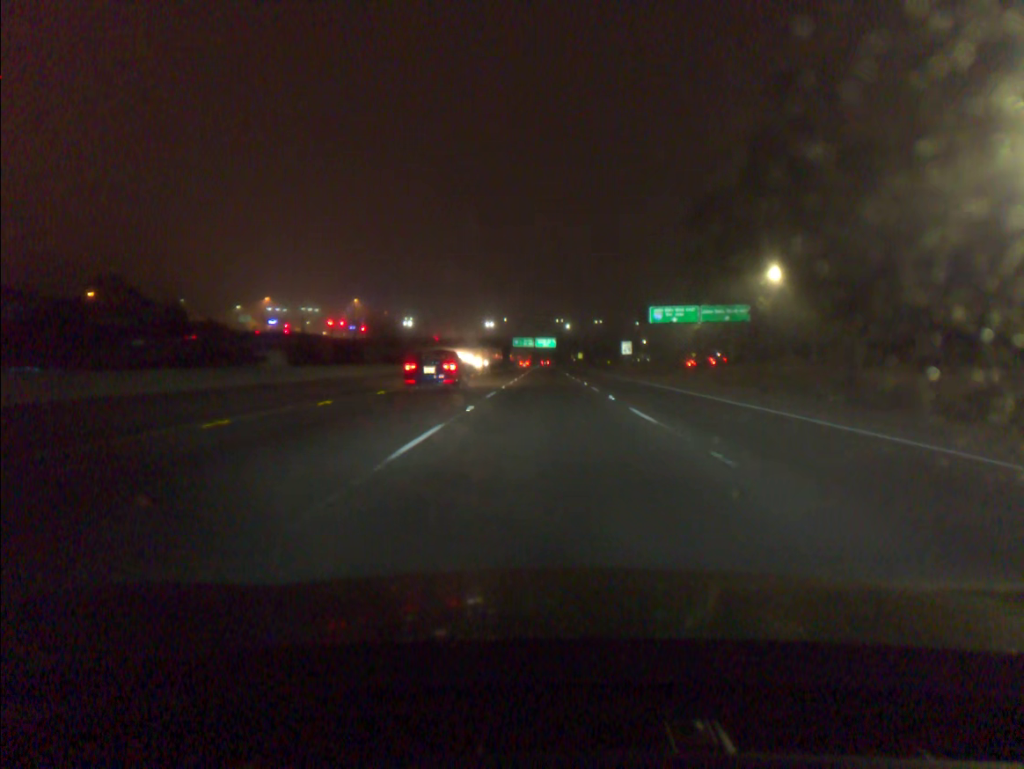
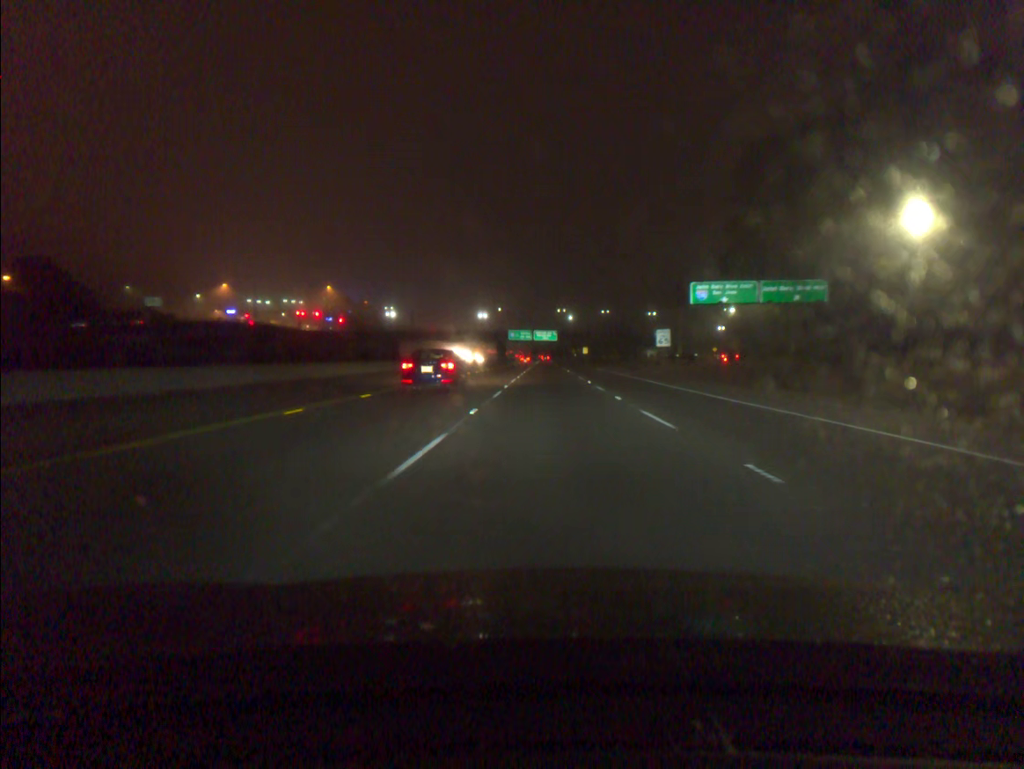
(0.0, +30.3) m; 0°
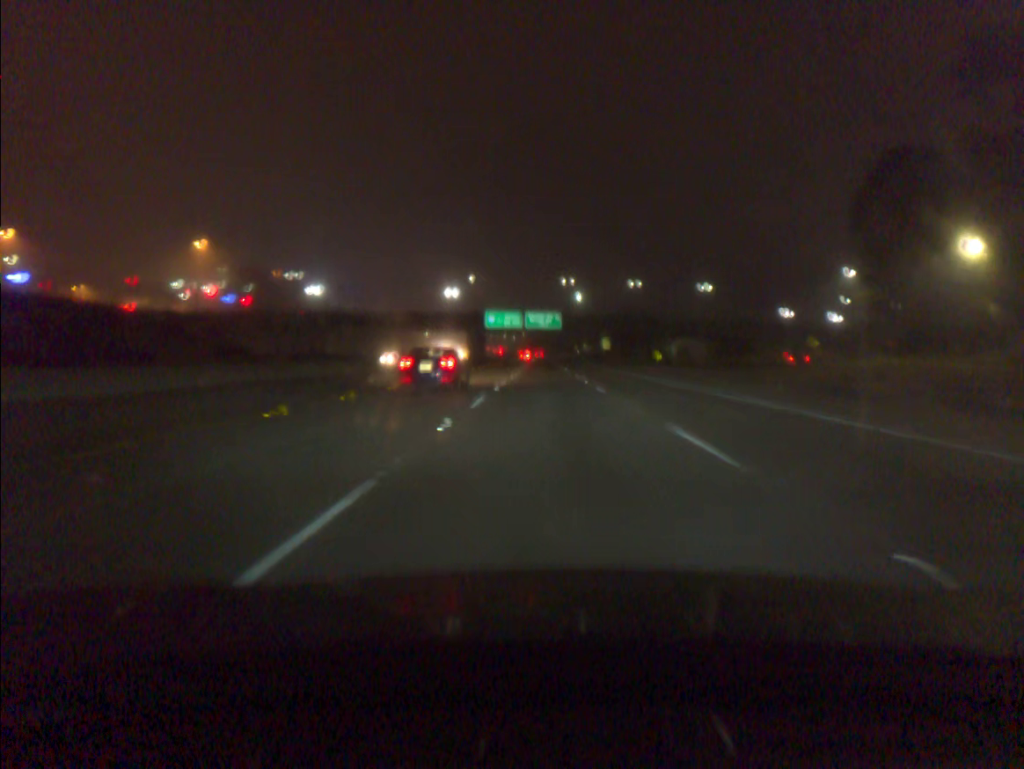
(+0.4, +78.7) m; 0°
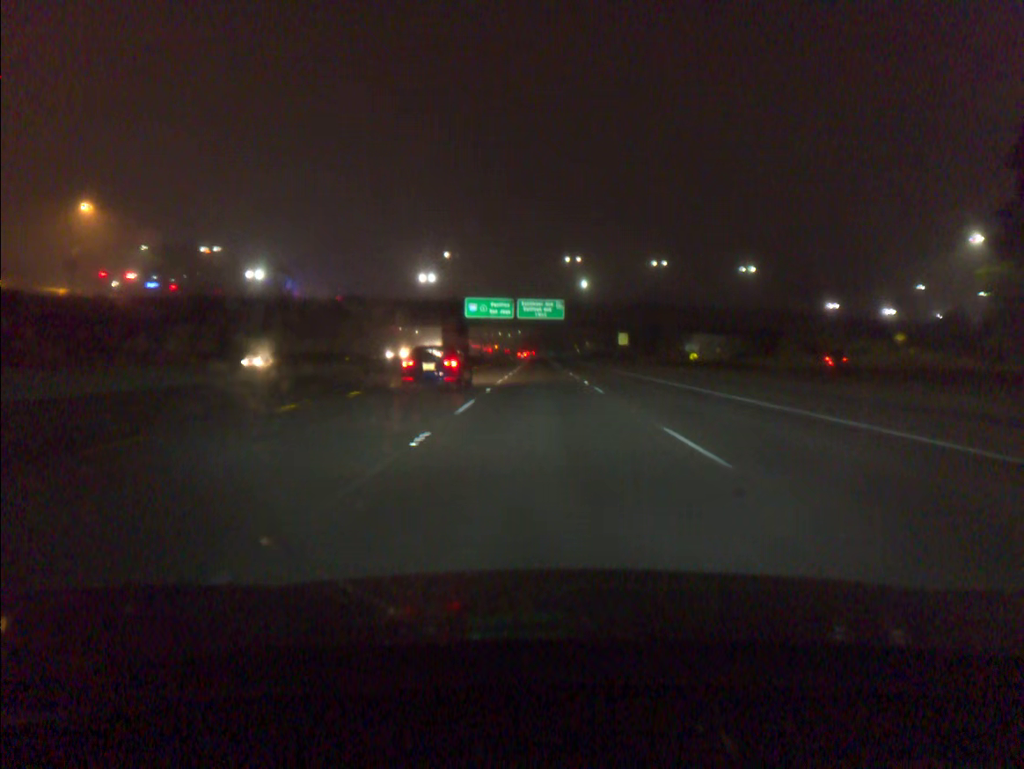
(+0.1, +32.3) m; 0°
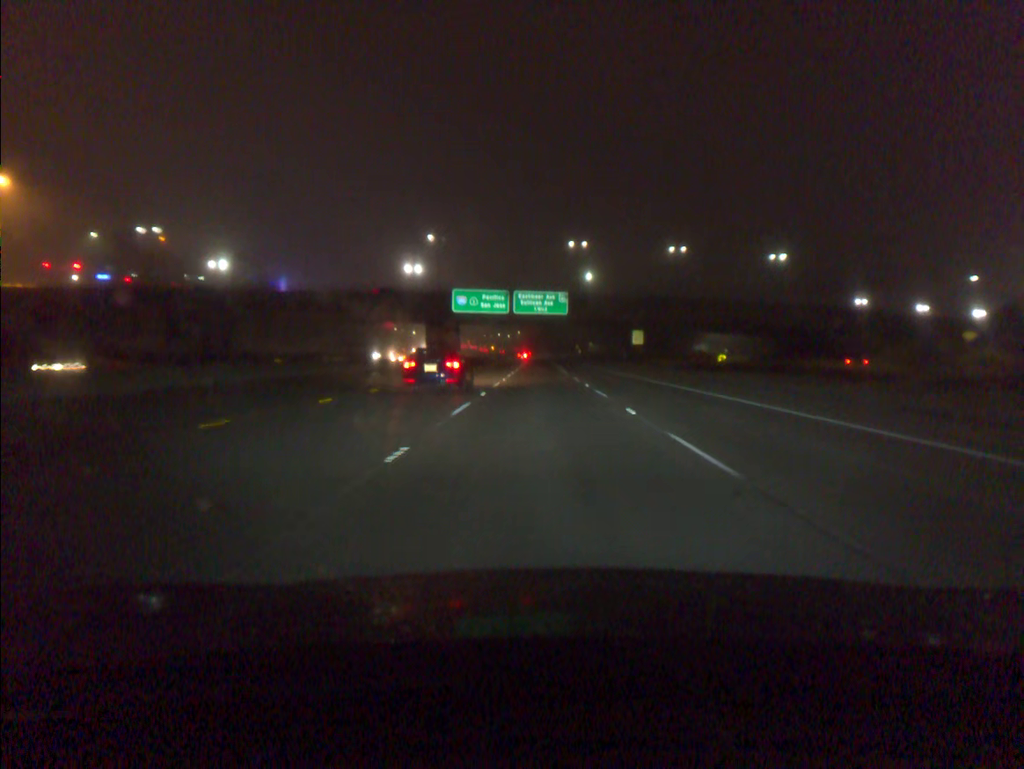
(0.0, +16.3) m; 0°
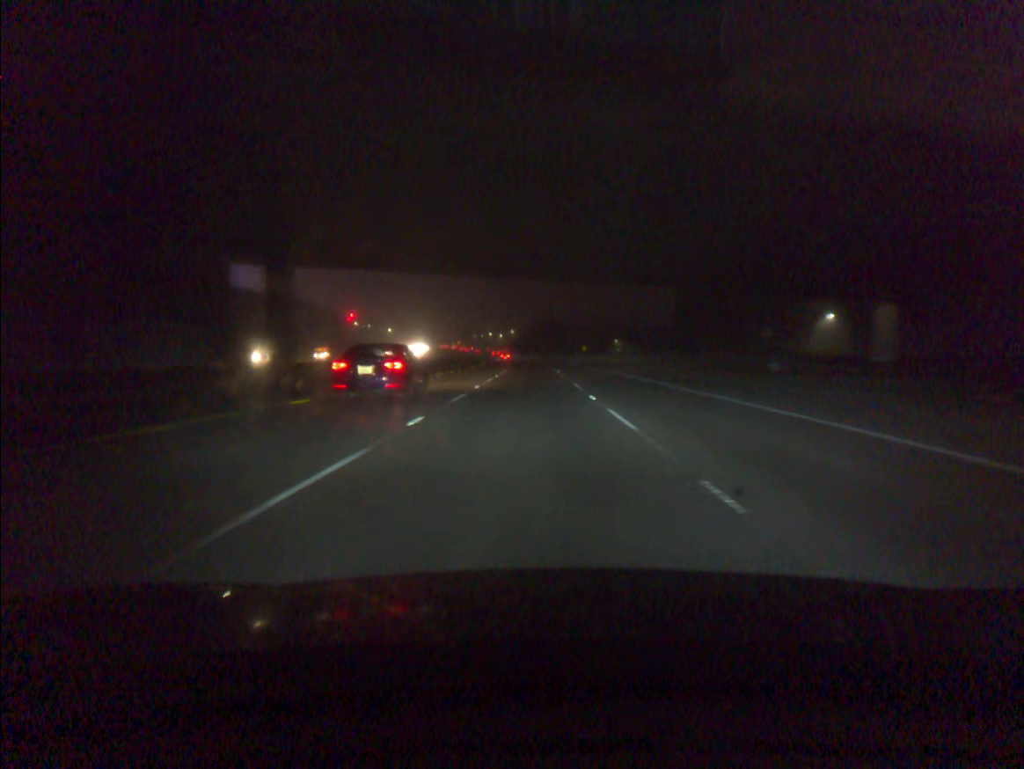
(+0.2, +82.6) m; 0°
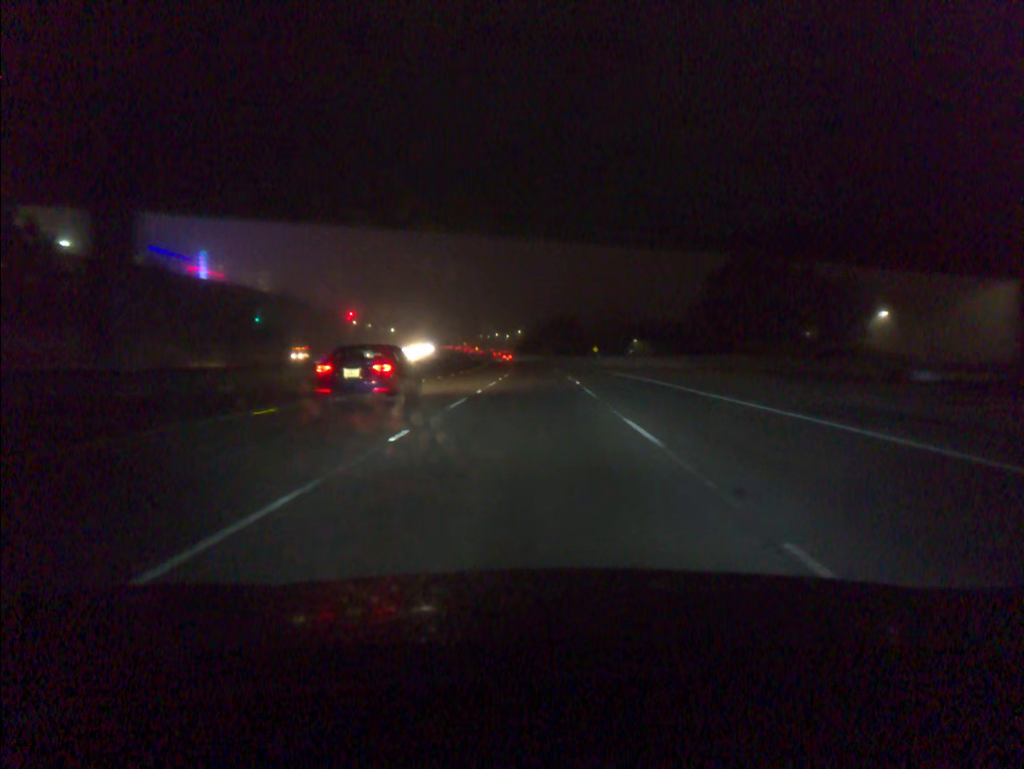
(-0.1, +16.7) m; -1°
